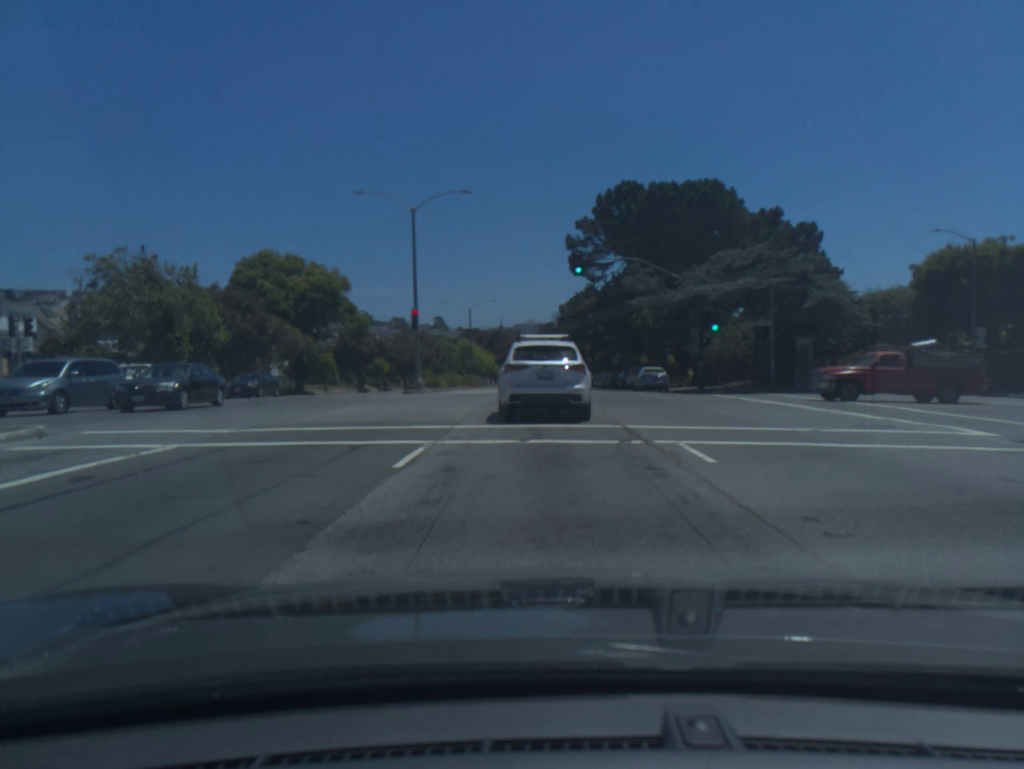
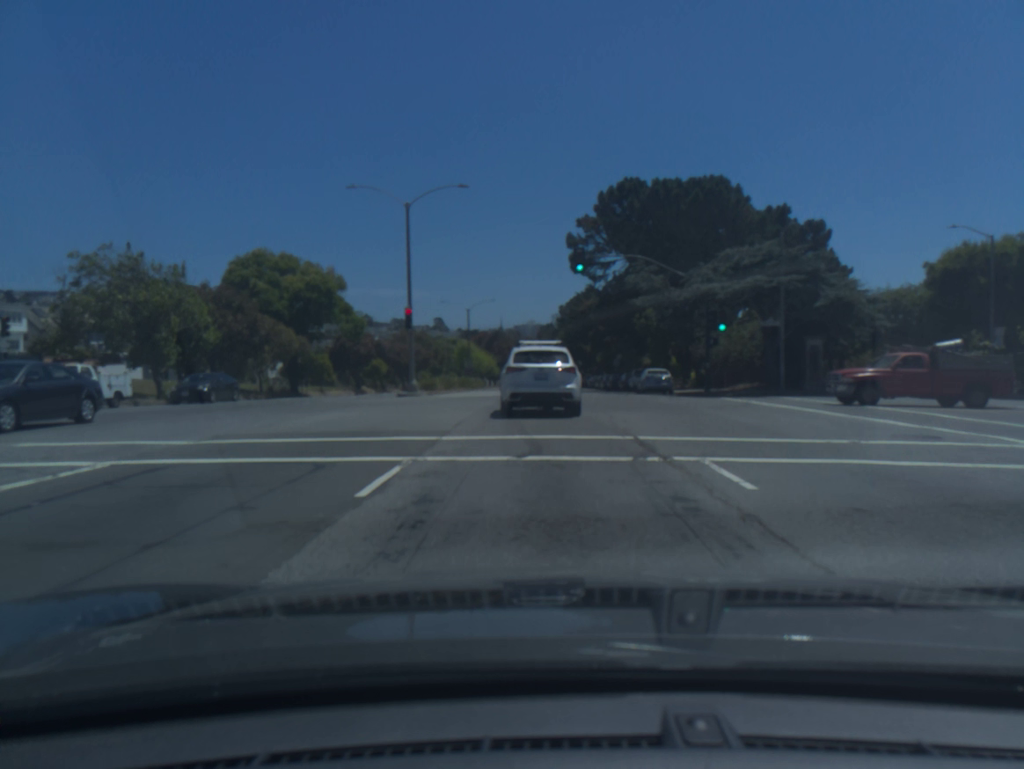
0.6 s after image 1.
(0.0, +1.7) m; 0°
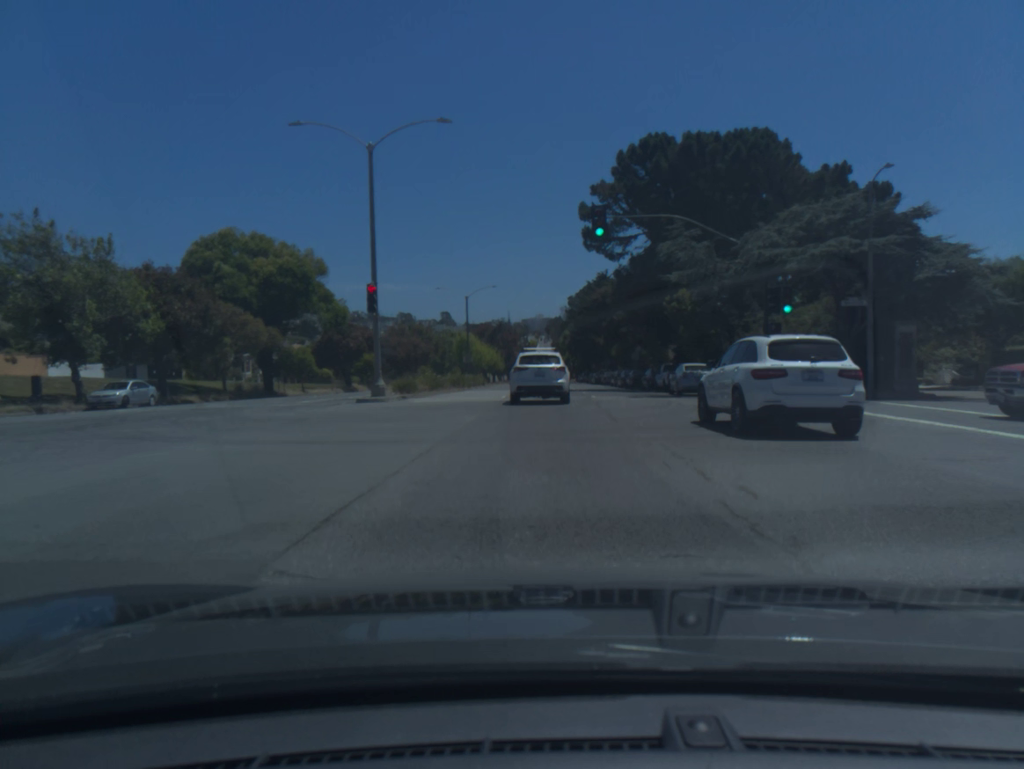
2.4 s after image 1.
(0.0, +8.9) m; -1°
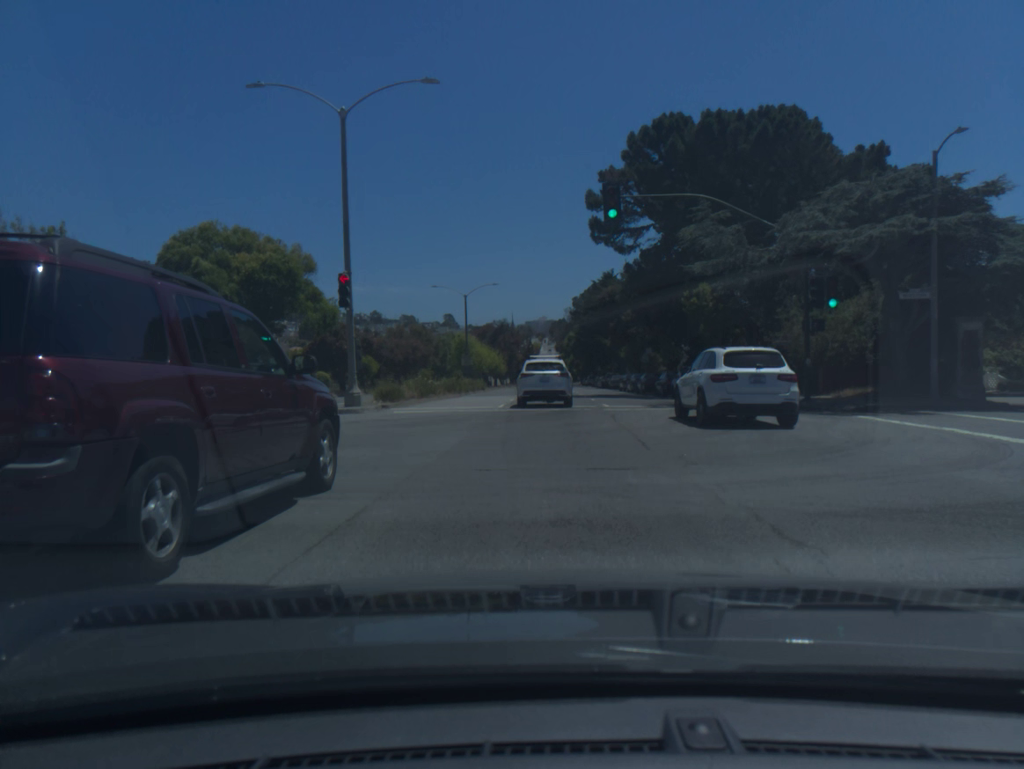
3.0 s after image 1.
(0.0, +4.2) m; 0°
